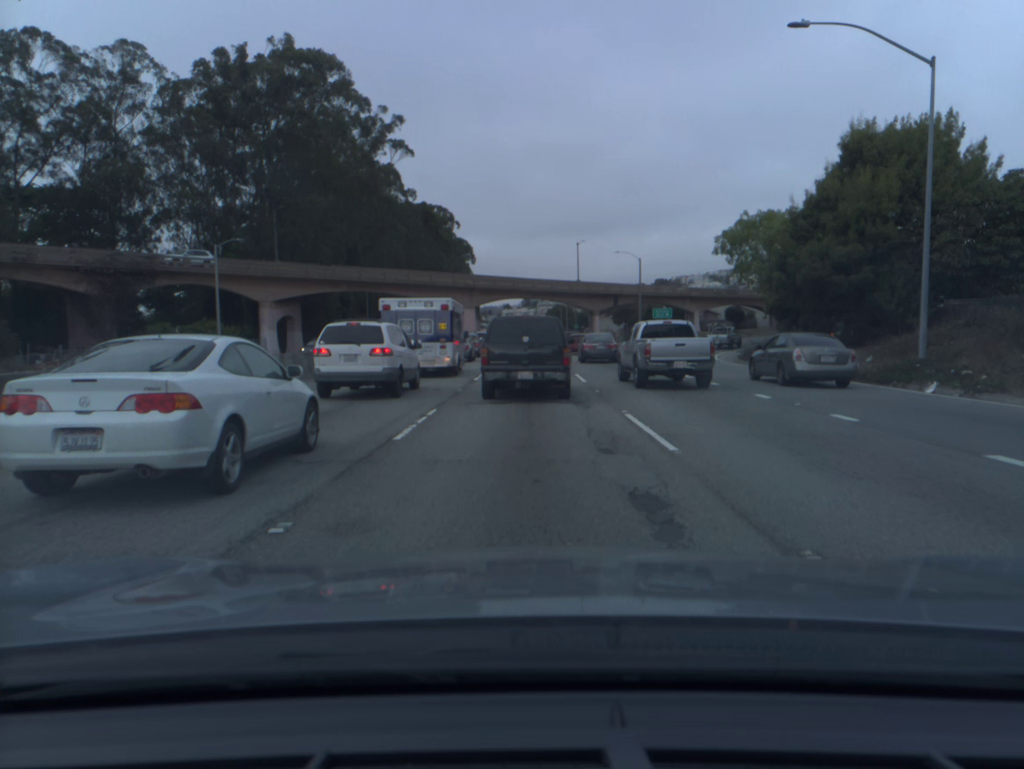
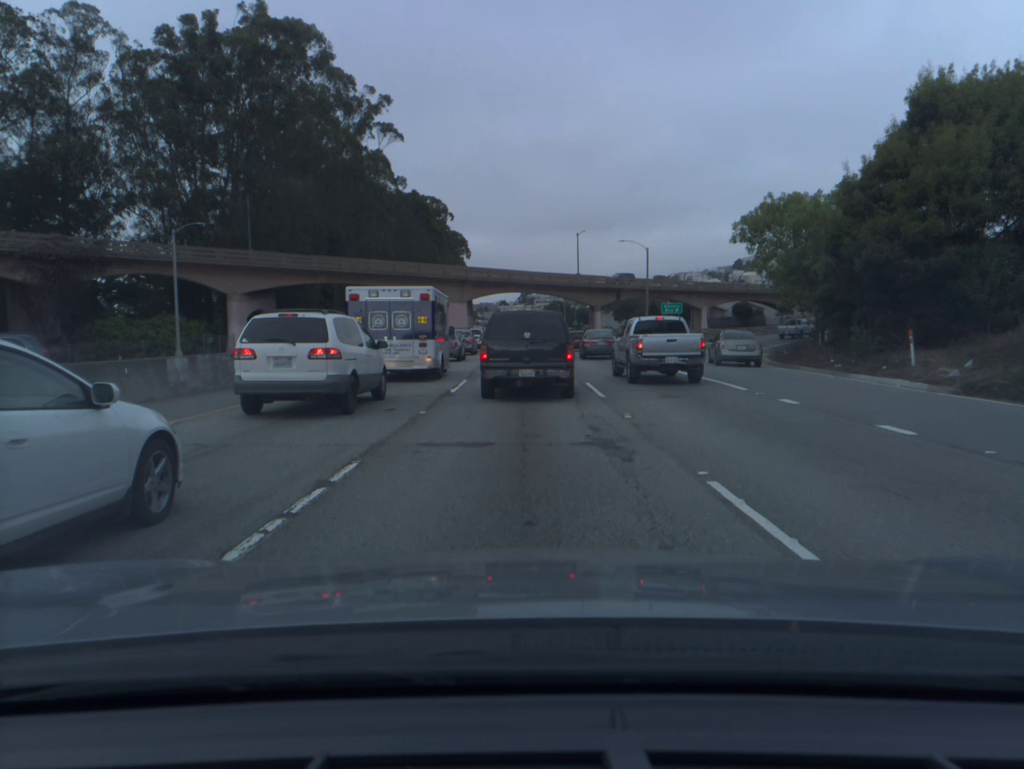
(0.0, +6.5) m; 0°
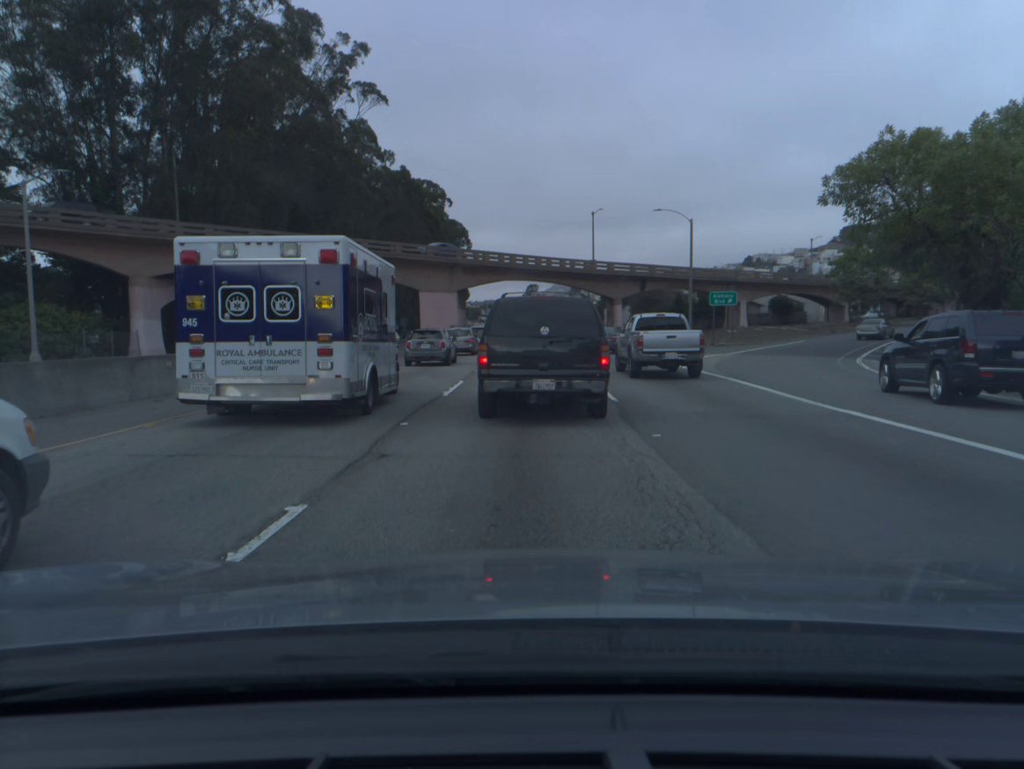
(0.0, +17.0) m; 0°
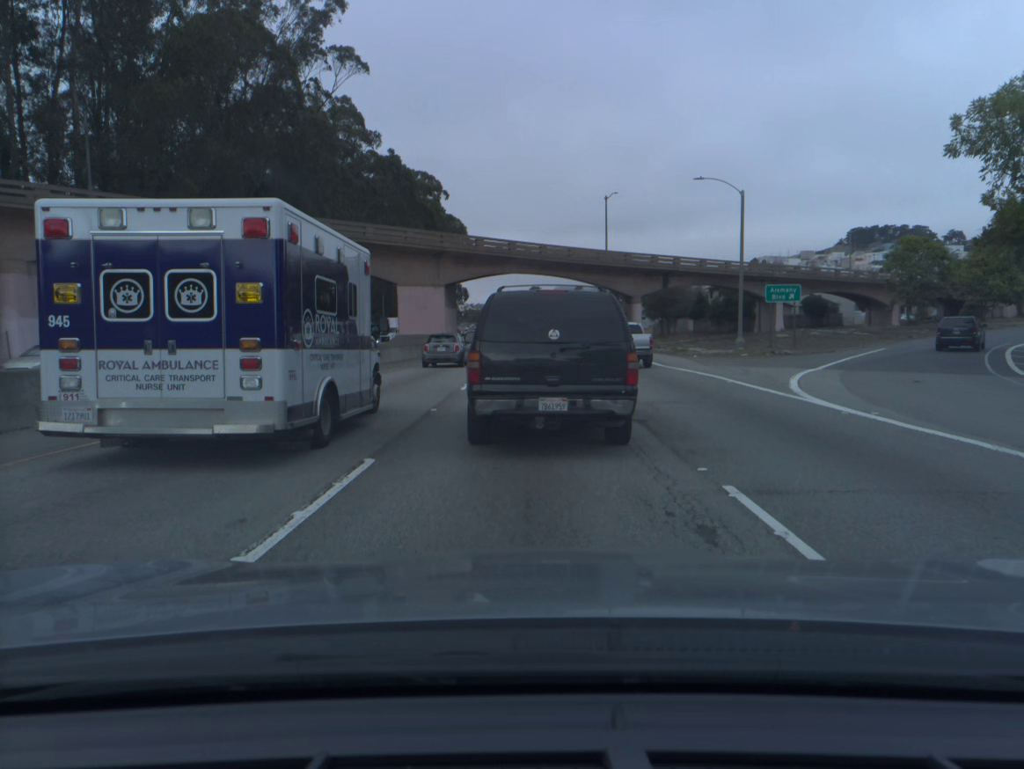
(-0.1, +12.4) m; -1°
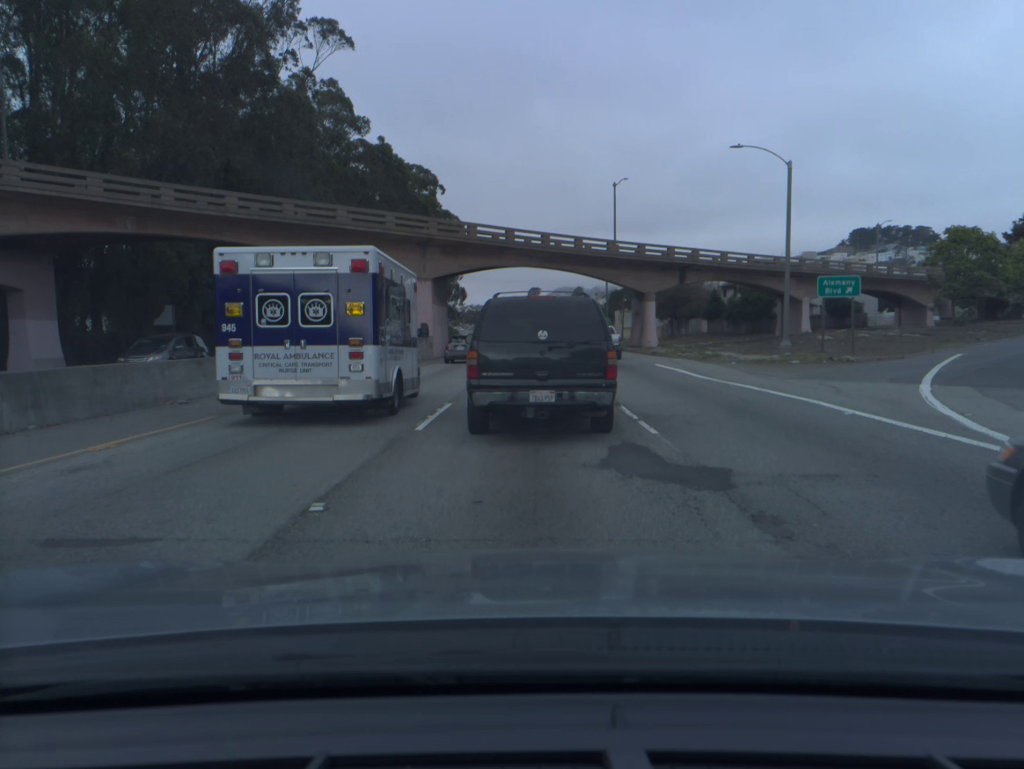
(0.0, +7.6) m; 0°
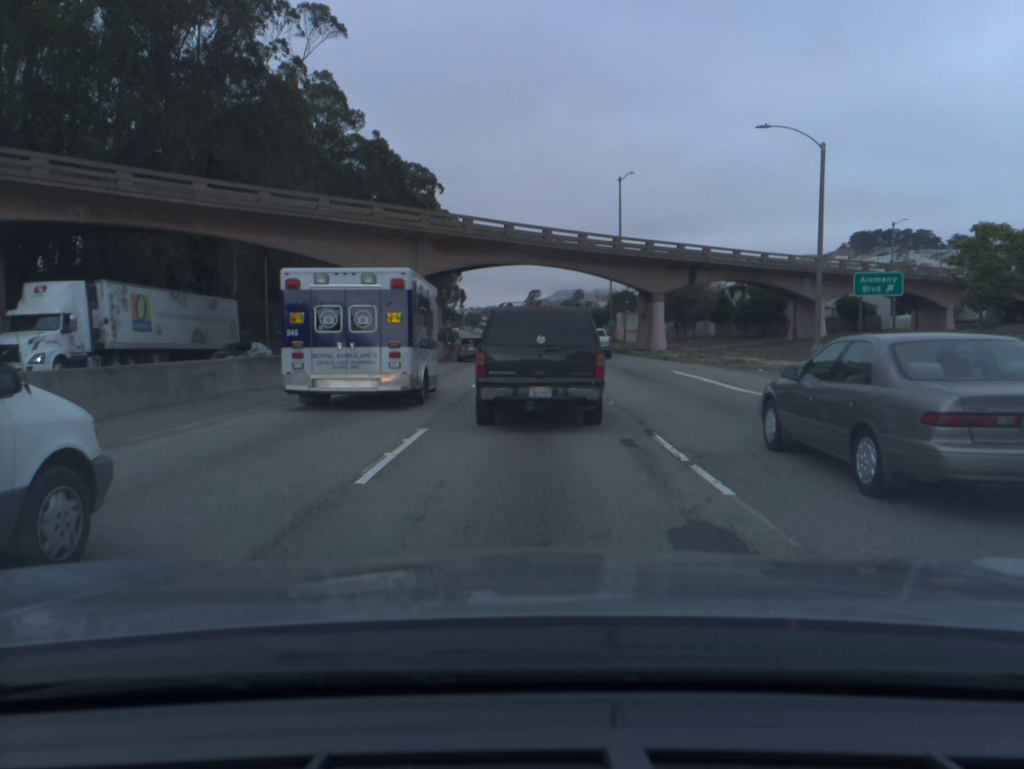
(0.0, +3.9) m; 0°
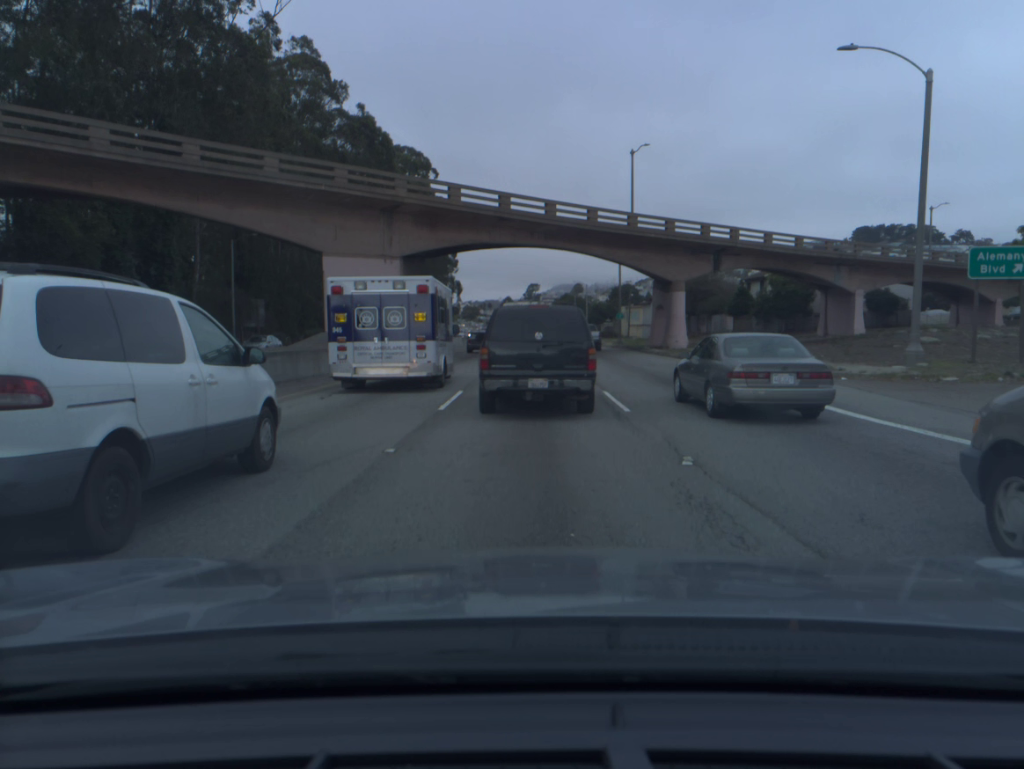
(0.0, +7.8) m; 0°
